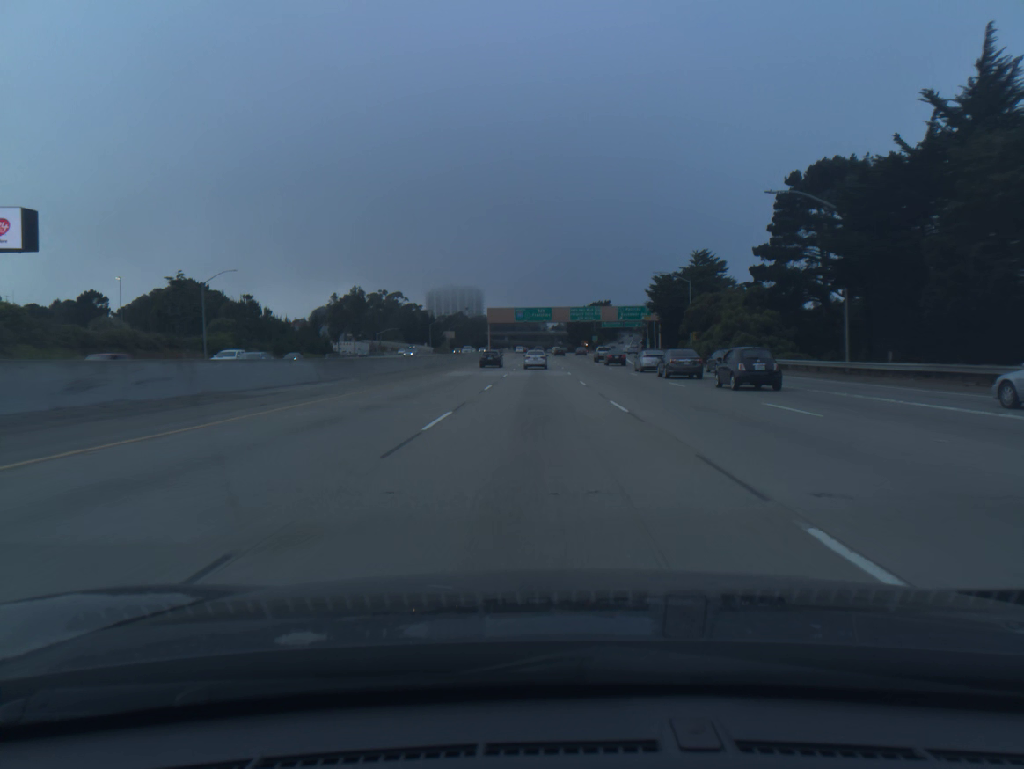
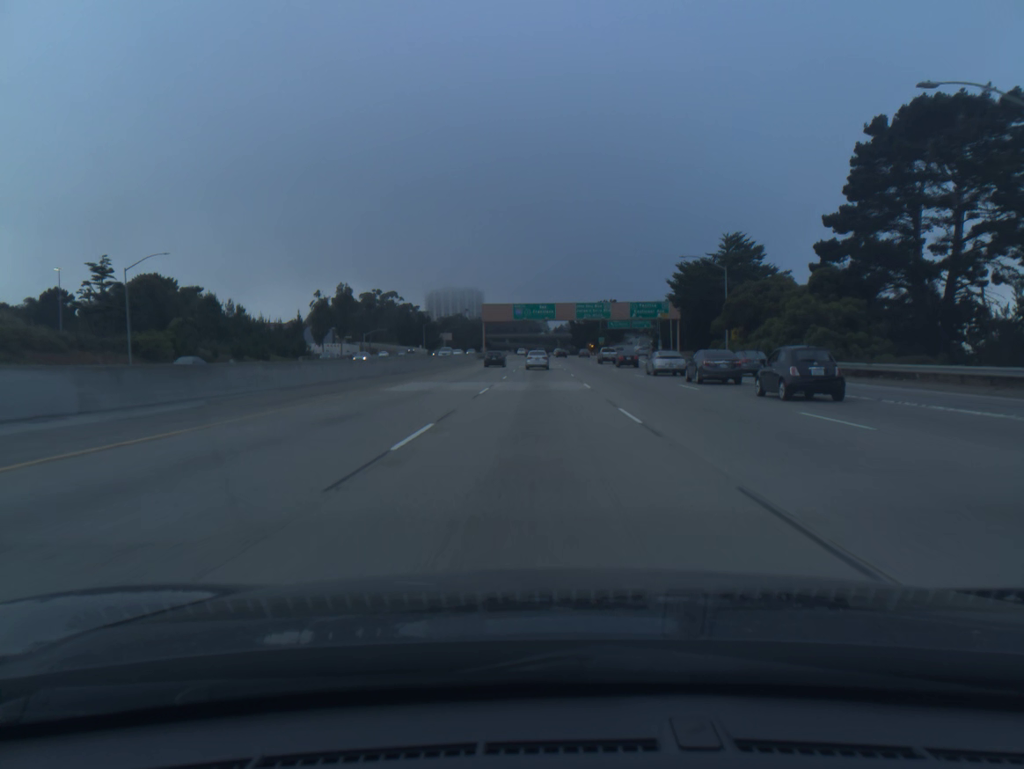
(0.0, +17.0) m; 0°
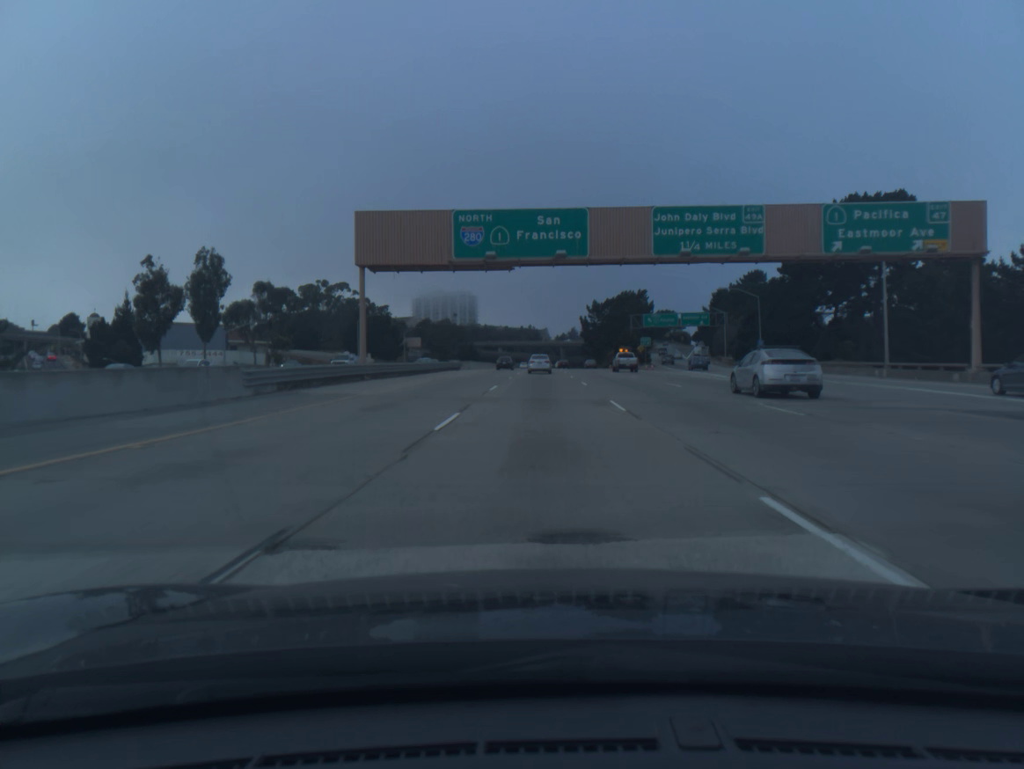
(-0.1, +84.0) m; 0°
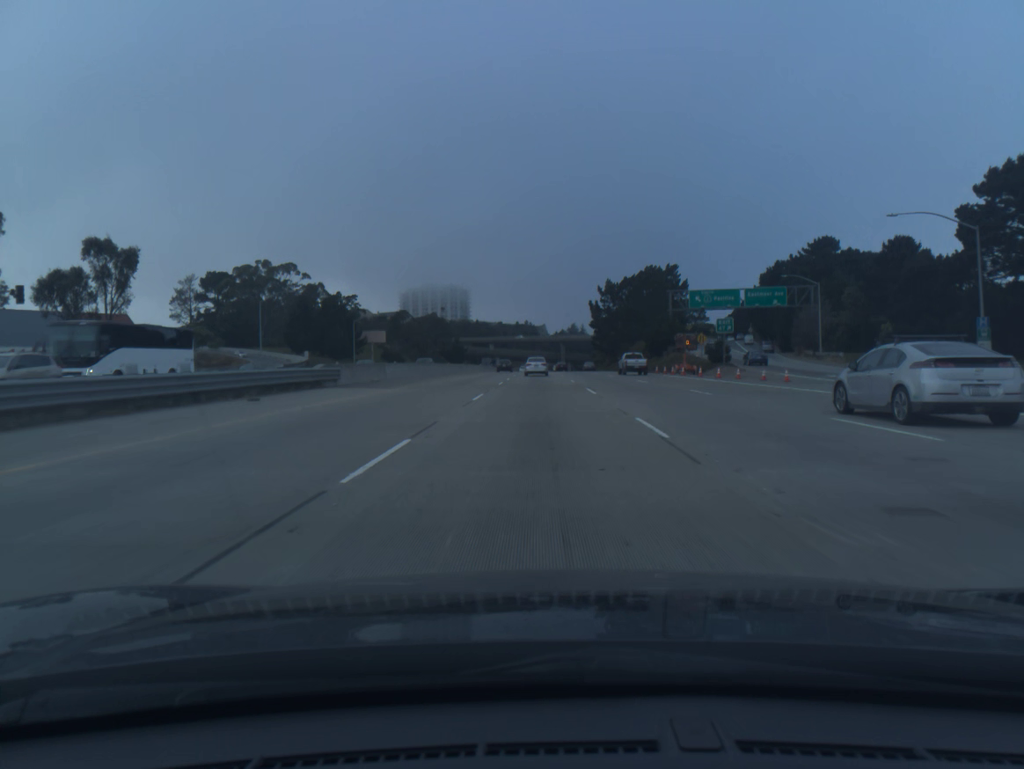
(+0.1, +50.1) m; 0°
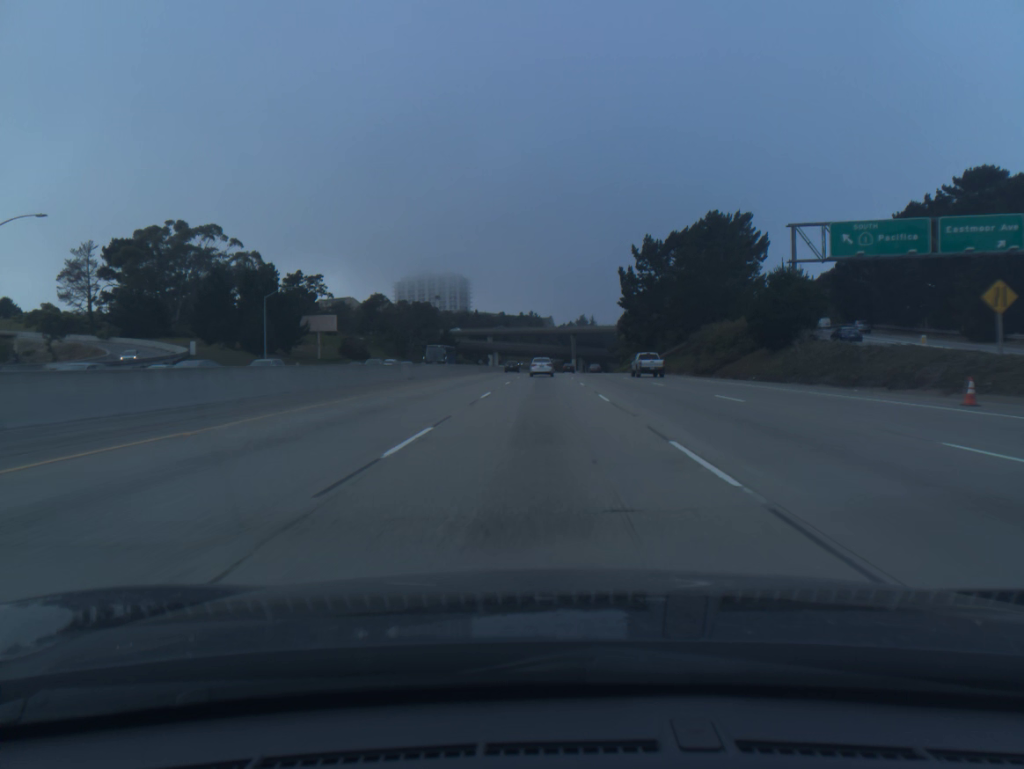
(-0.2, +50.2) m; 0°
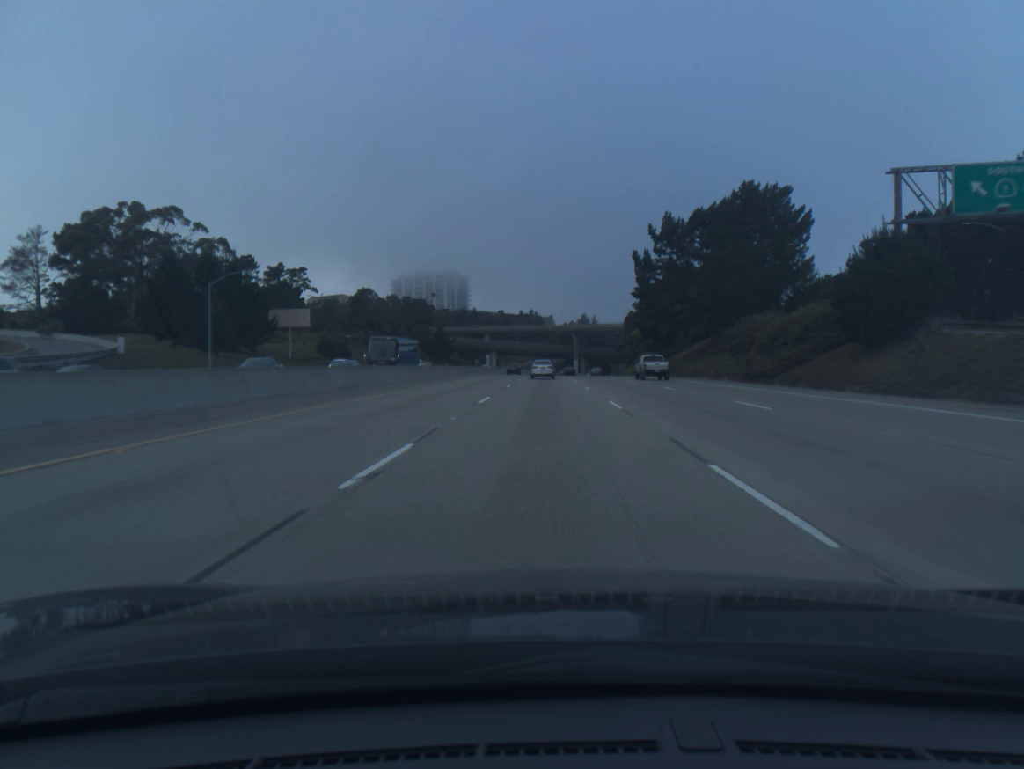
(0.0, +16.7) m; 0°
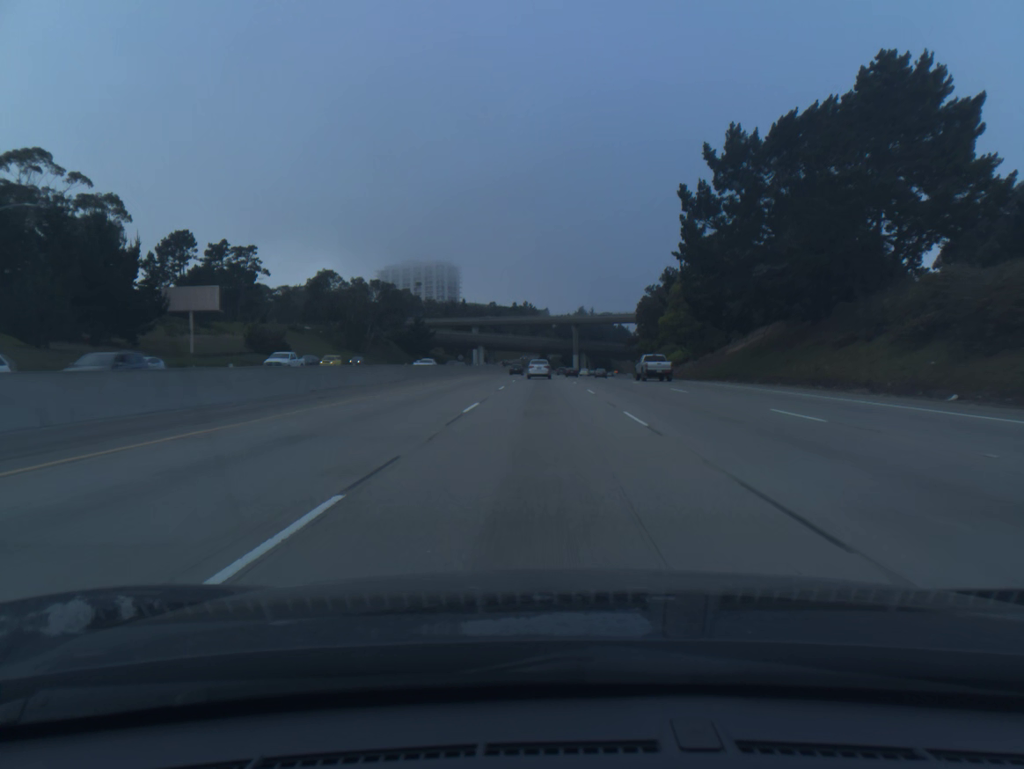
(+0.1, +33.4) m; 0°
